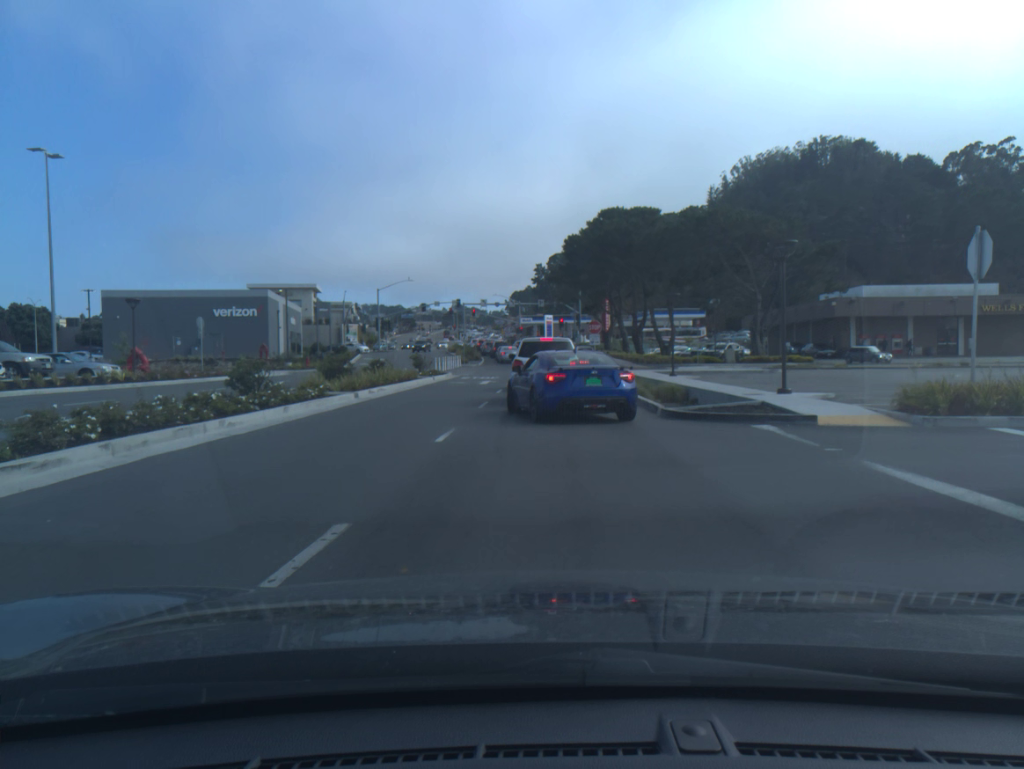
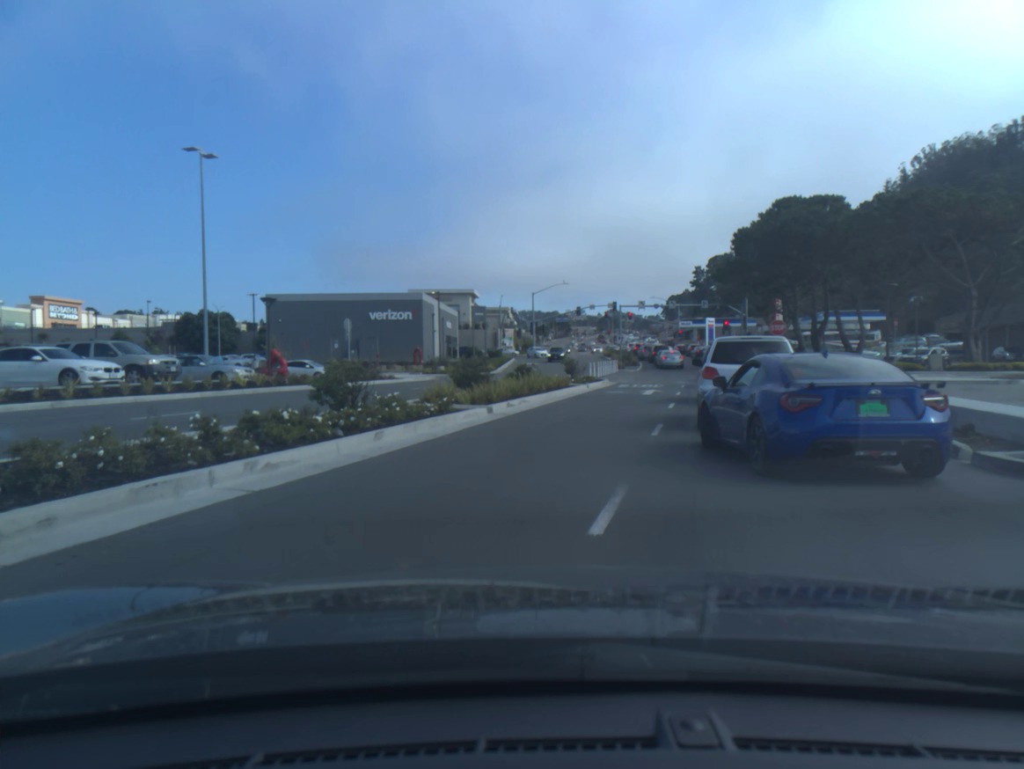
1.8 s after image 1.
(-0.7, +5.5) m; -16°
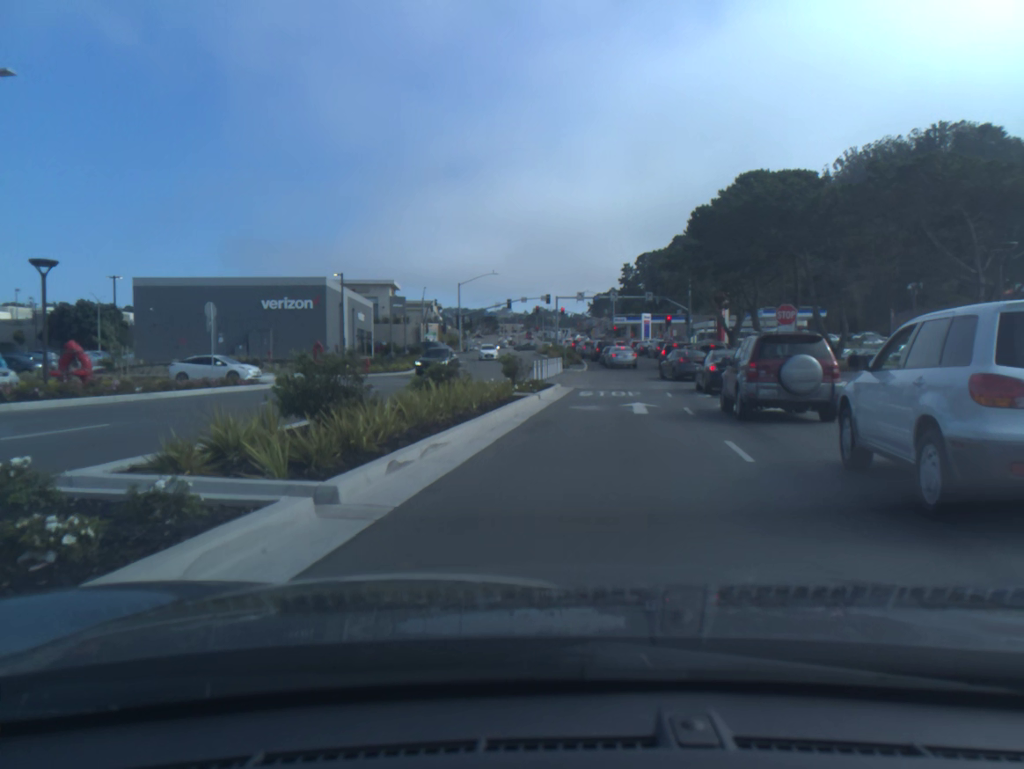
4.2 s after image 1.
(+0.8, +10.6) m; +12°
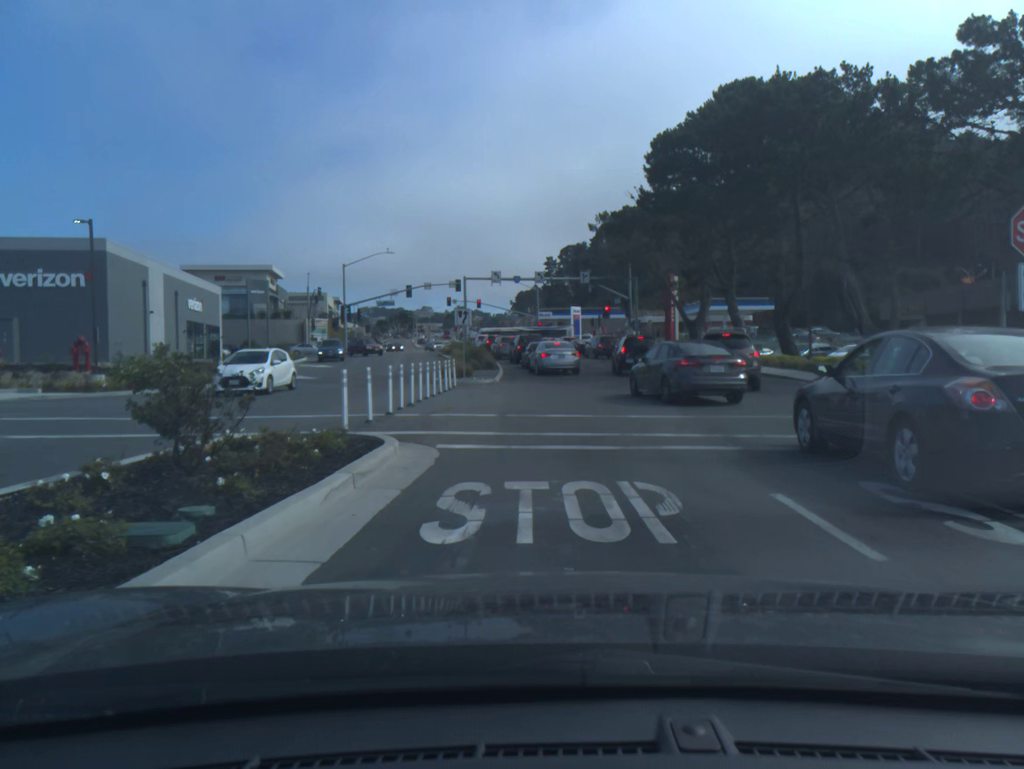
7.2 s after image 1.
(+1.0, +19.1) m; +4°
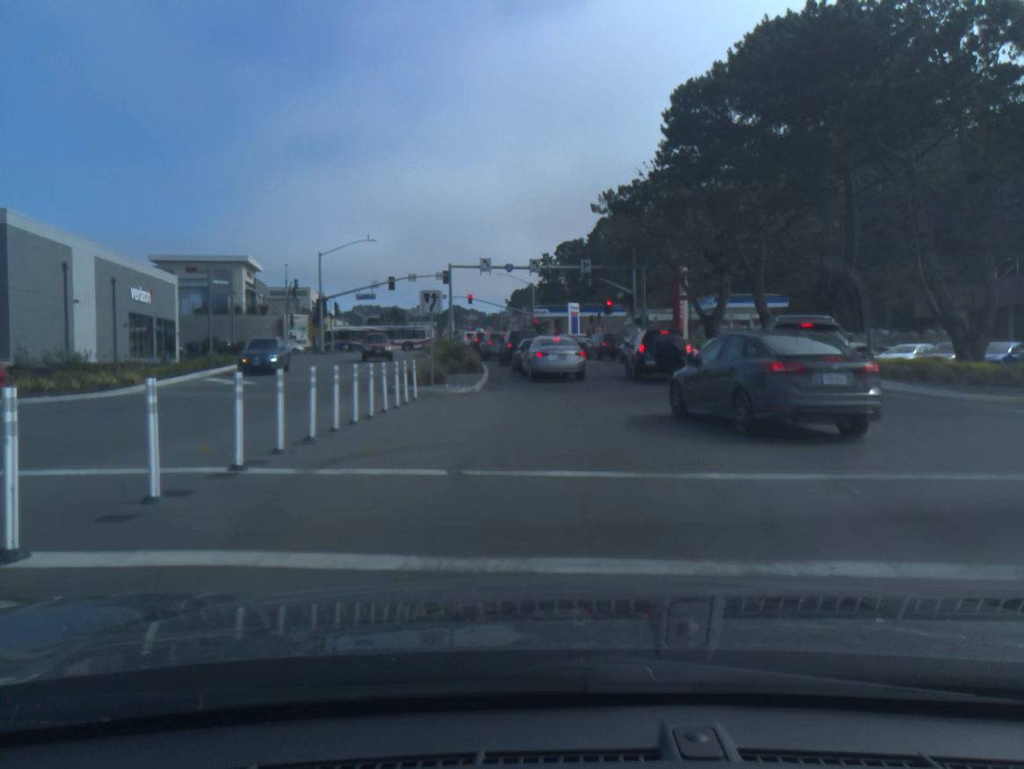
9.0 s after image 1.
(0.0, +7.3) m; 0°
